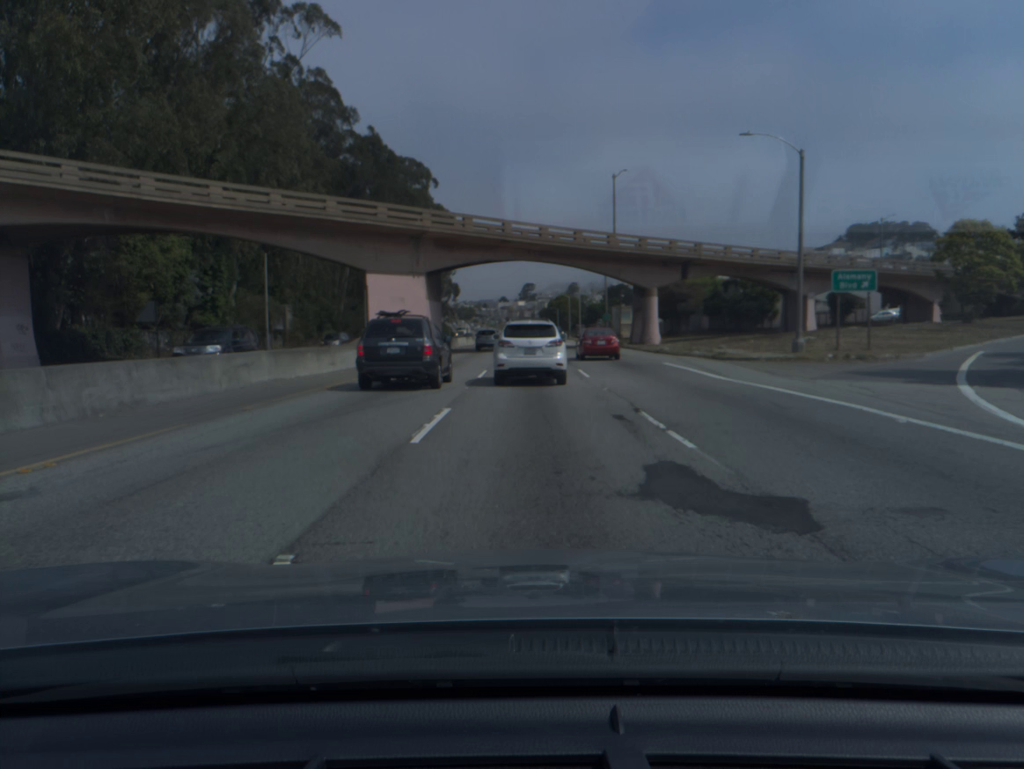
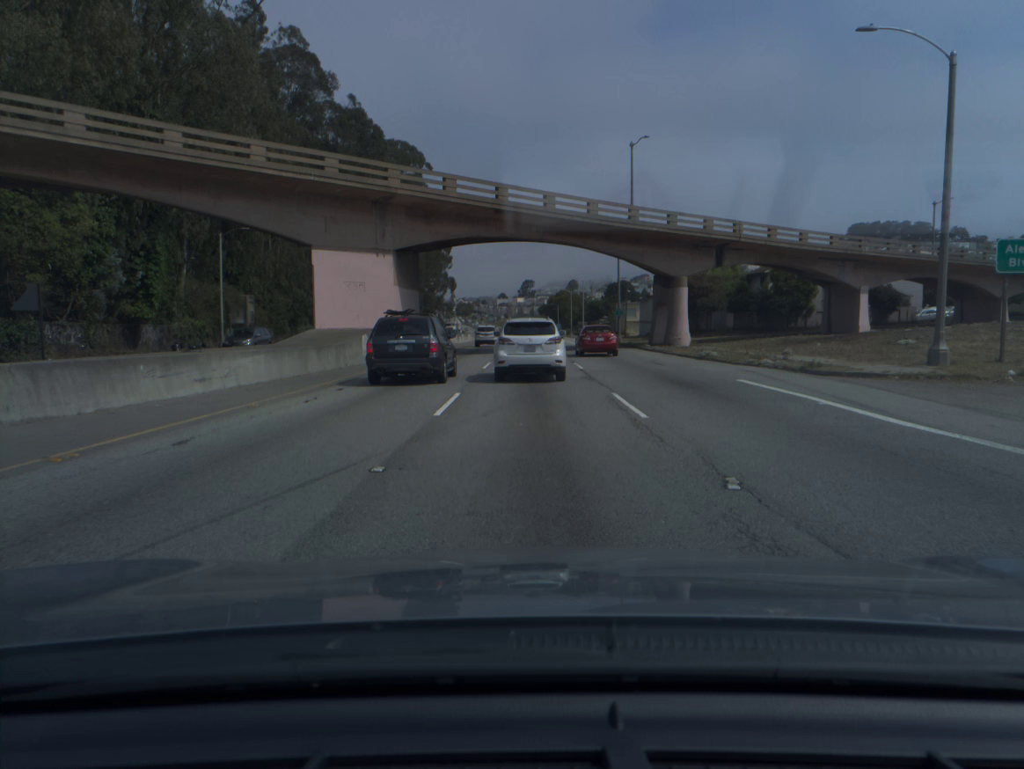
(0.0, +11.7) m; 0°
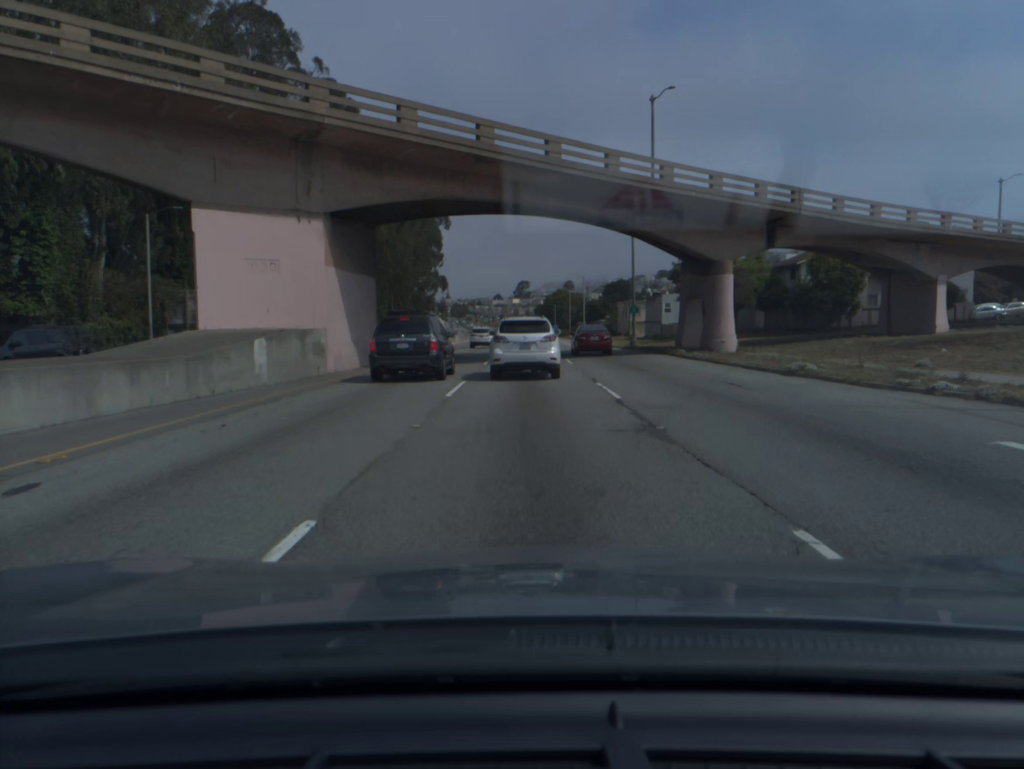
(0.0, +11.6) m; 0°
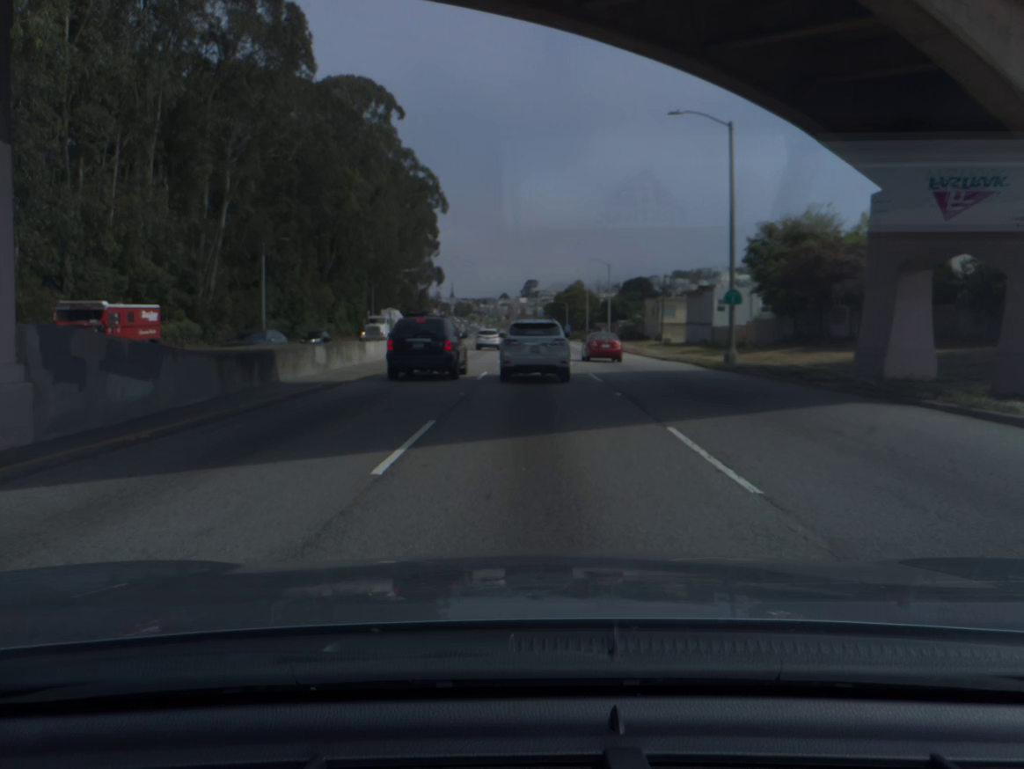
(-0.1, +23.0) m; 0°
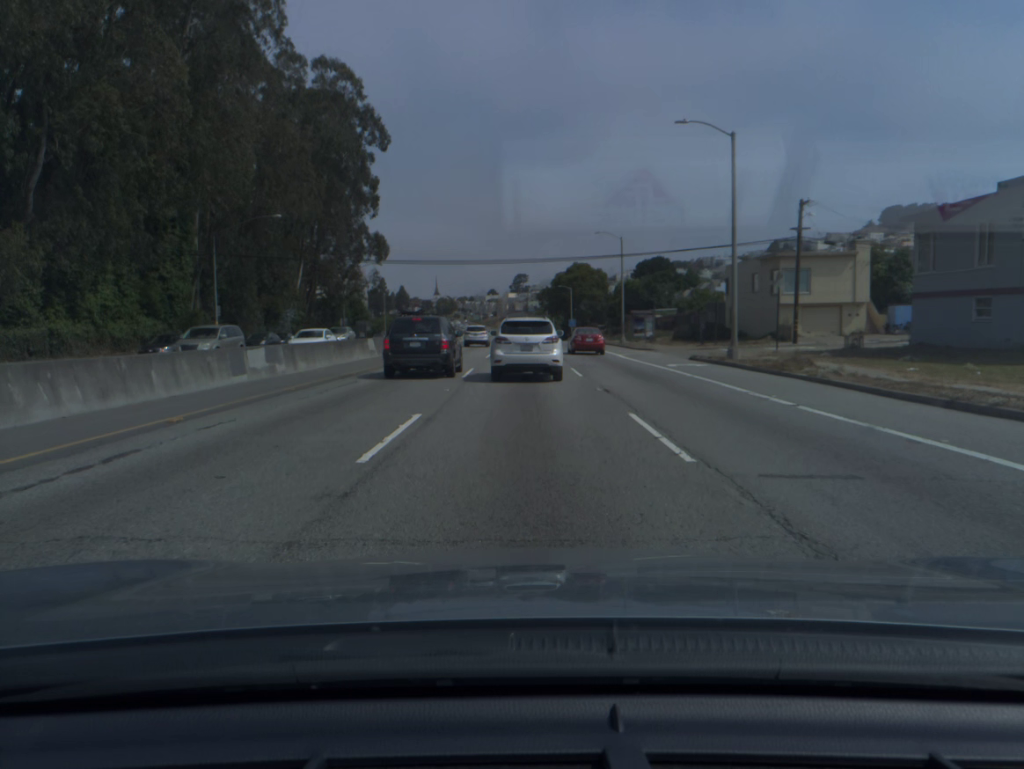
(+0.4, +58.3) m; 0°
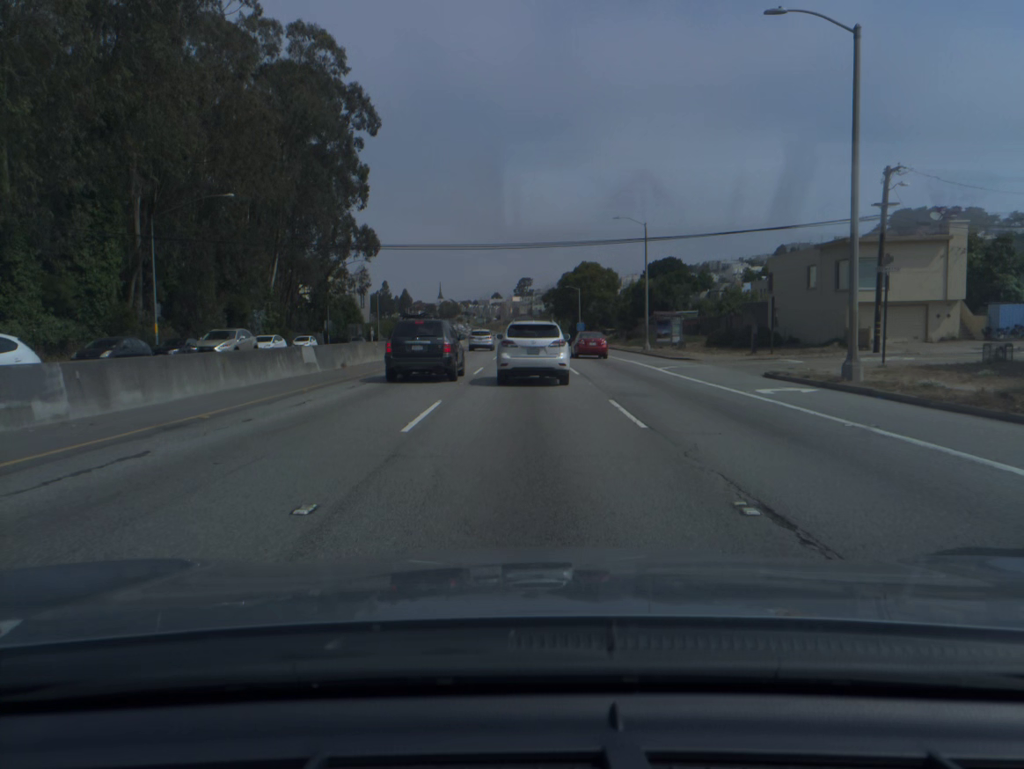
(0.0, +11.7) m; 0°
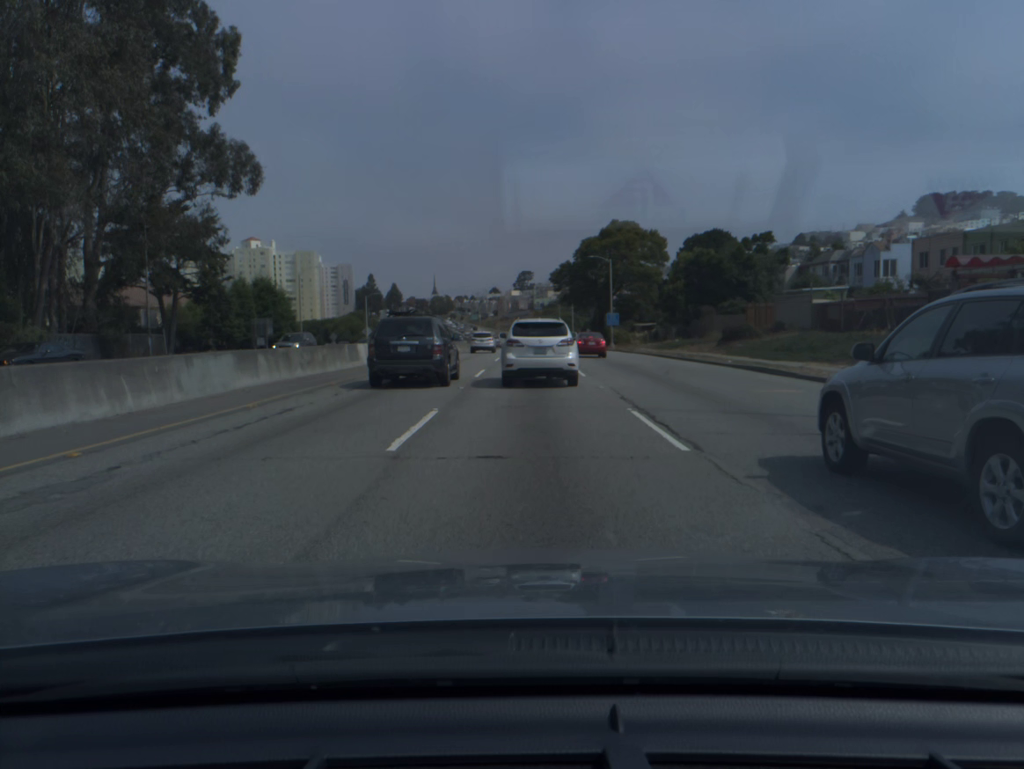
(0.0, +46.2) m; 0°
